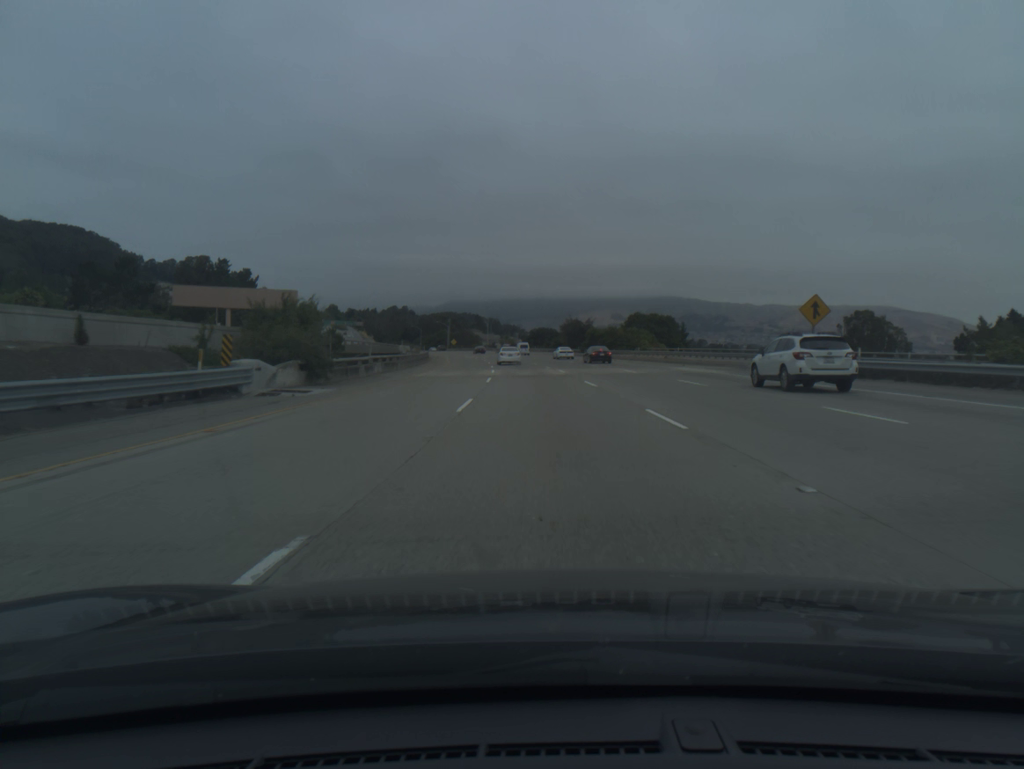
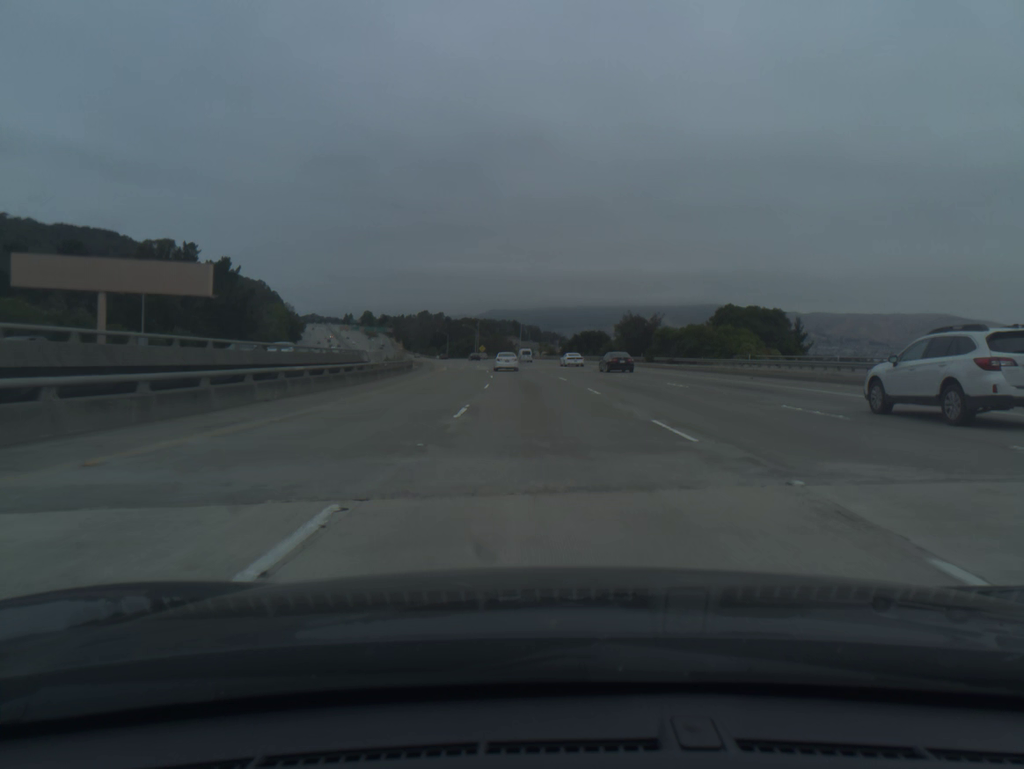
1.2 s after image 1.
(-1.1, +40.1) m; -3°
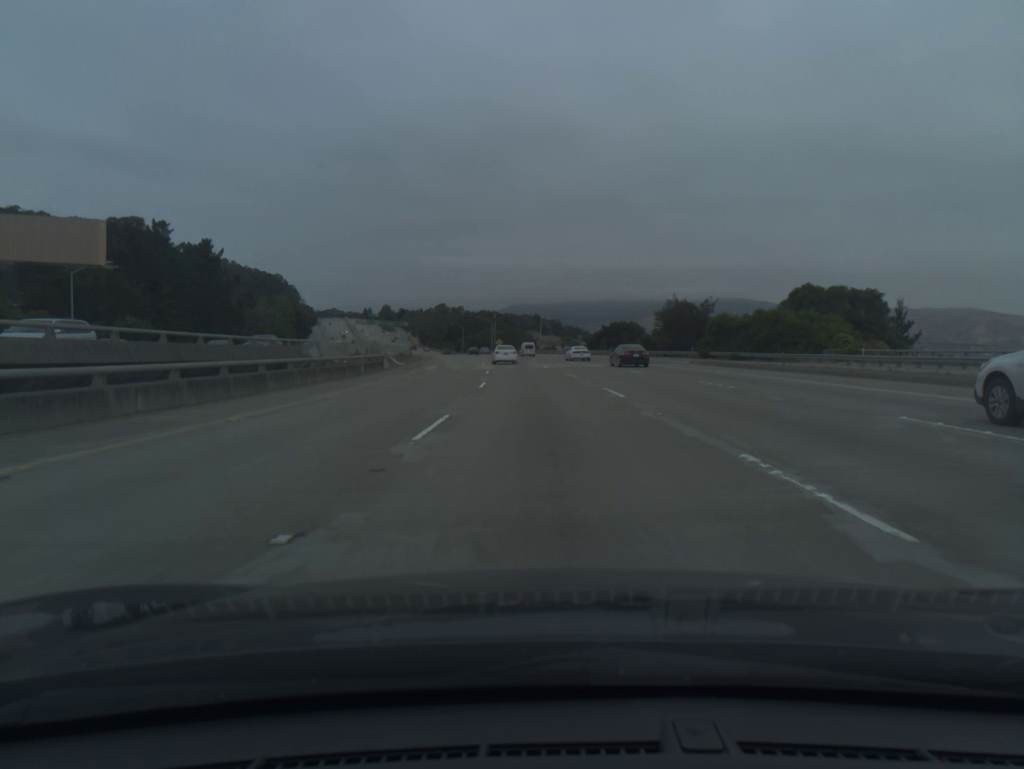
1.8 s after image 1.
(-0.2, +19.9) m; -2°
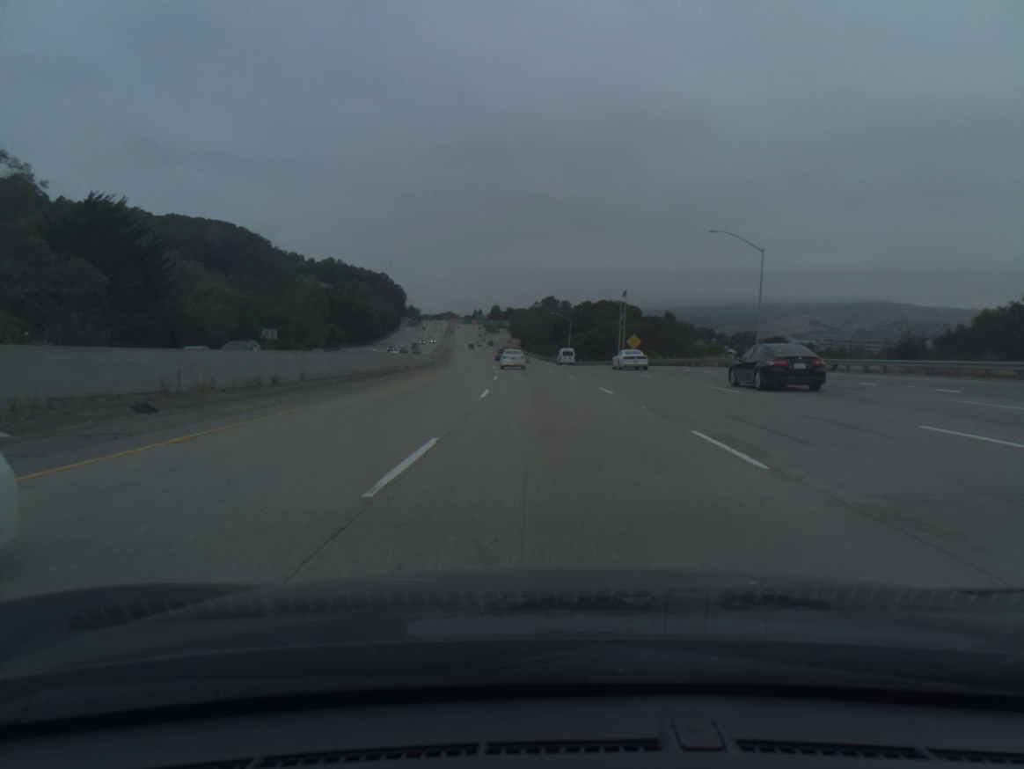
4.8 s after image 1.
(-7.5, +97.6) m; -9°
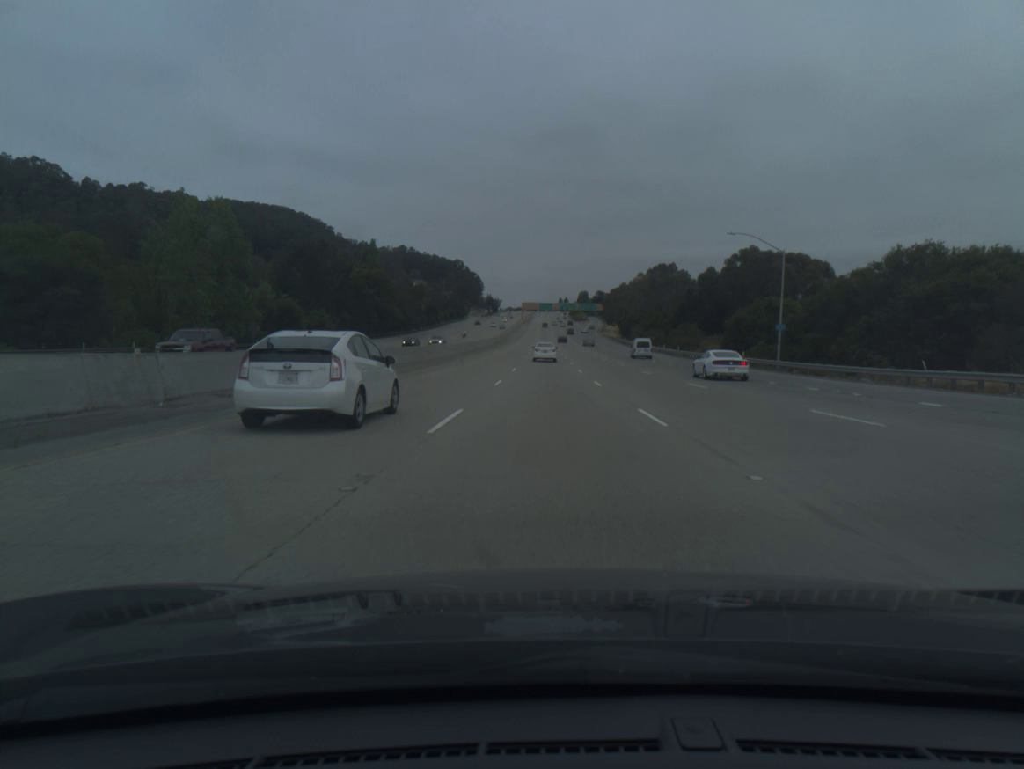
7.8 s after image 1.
(-5.6, +96.9) m; -6°
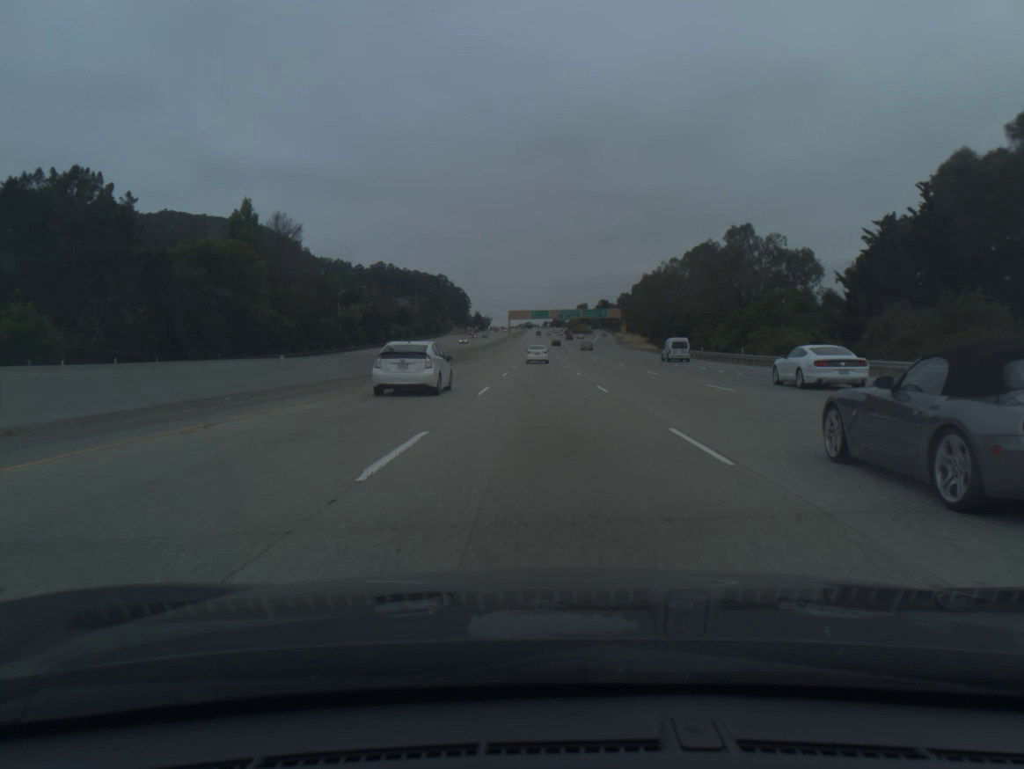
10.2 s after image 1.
(+0.1, +77.5) m; 0°
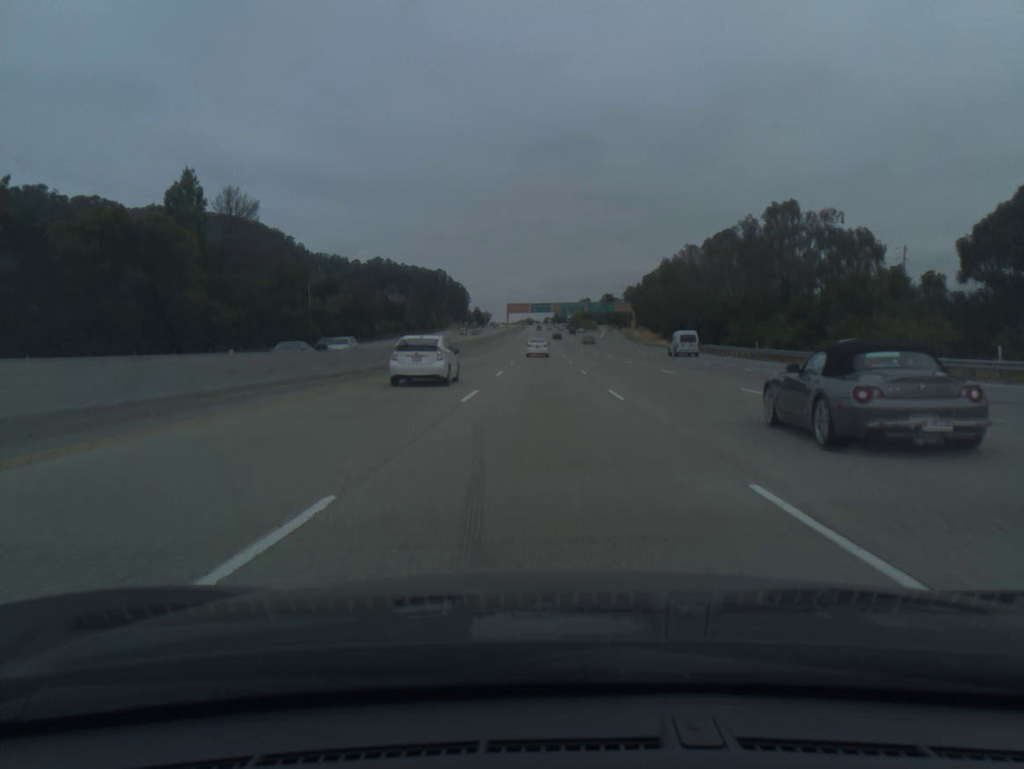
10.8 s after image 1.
(-0.1, +19.3) m; 0°
